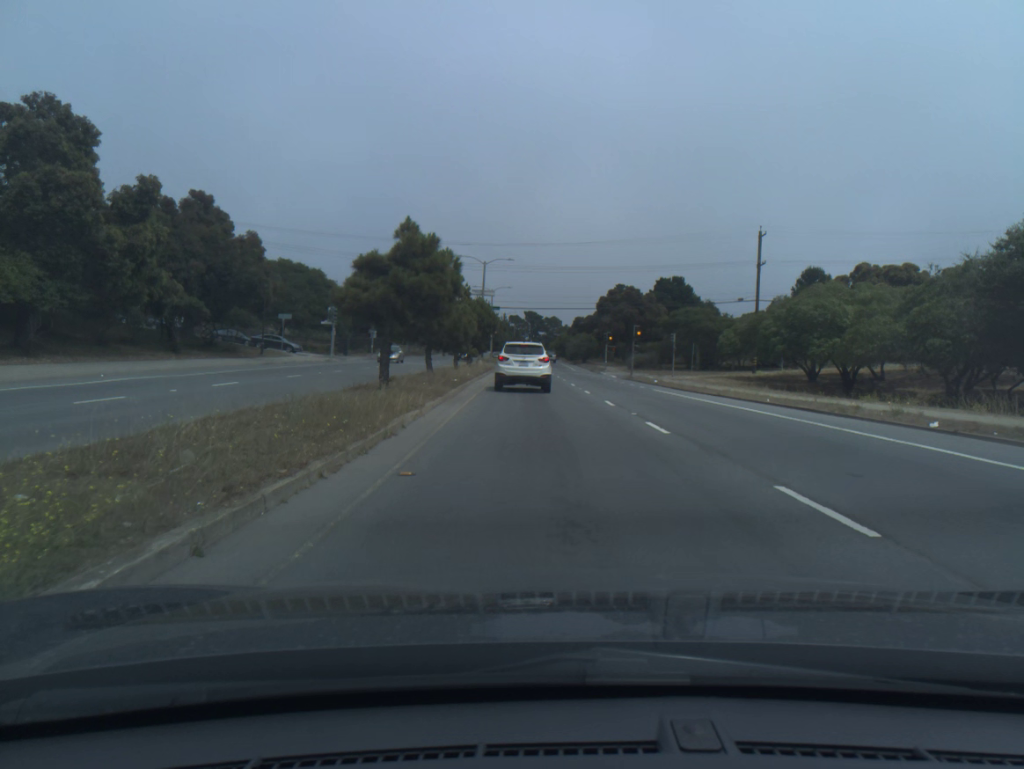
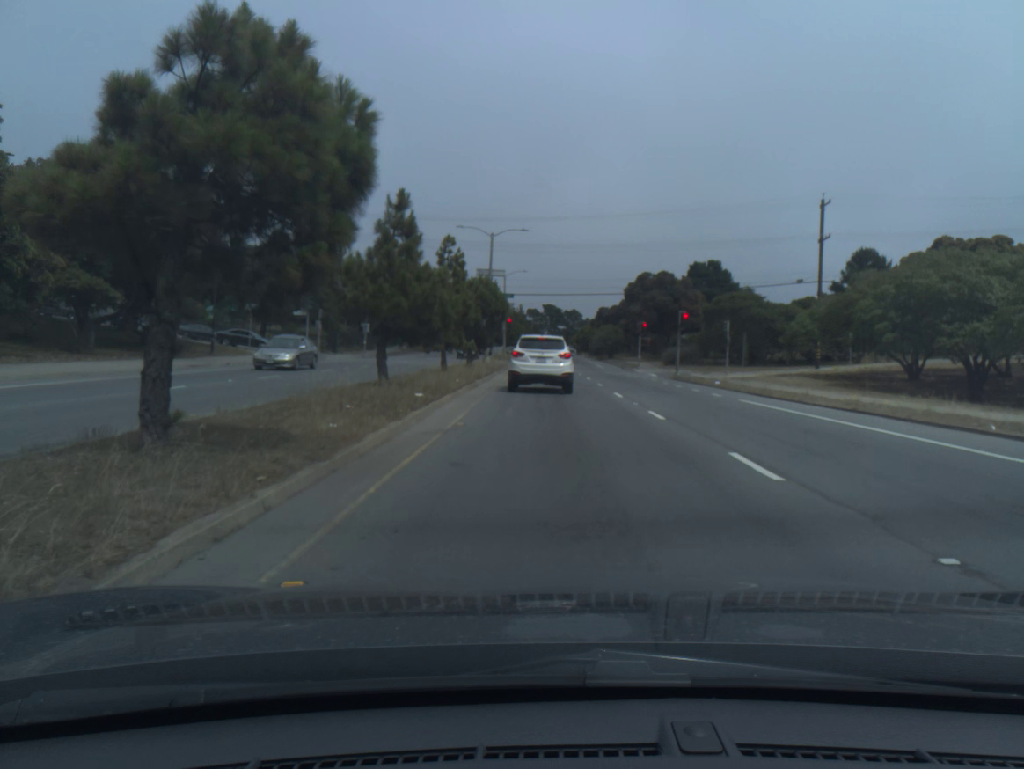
(-0.2, +12.4) m; -1°
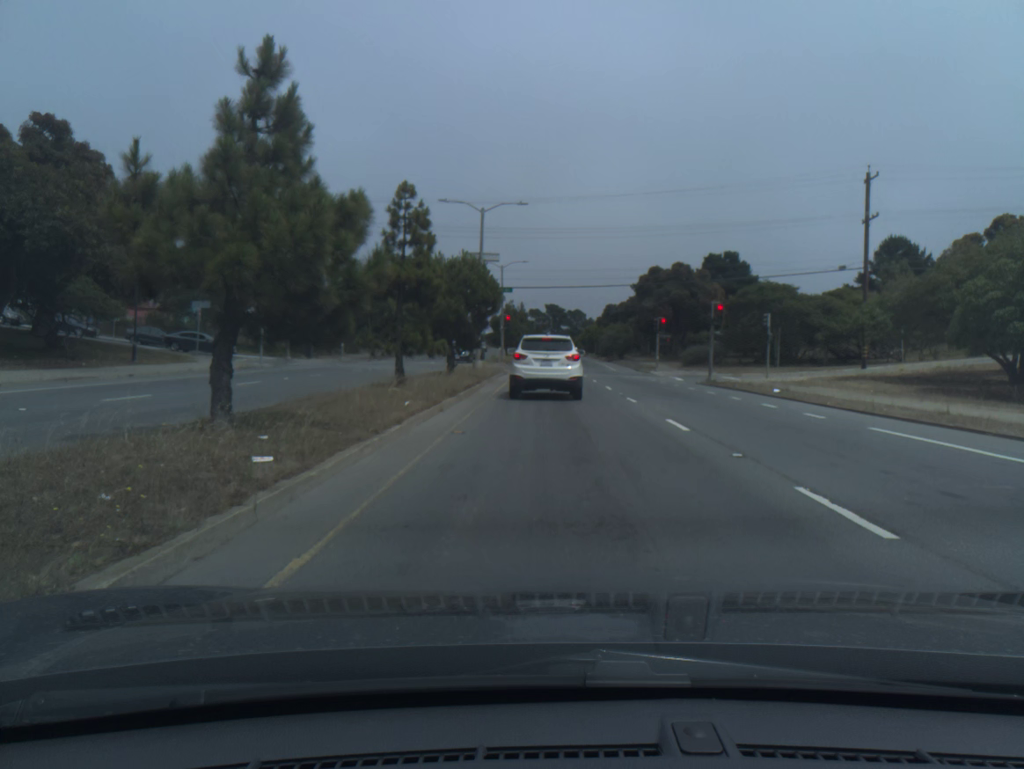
(0.0, +9.5) m; 0°
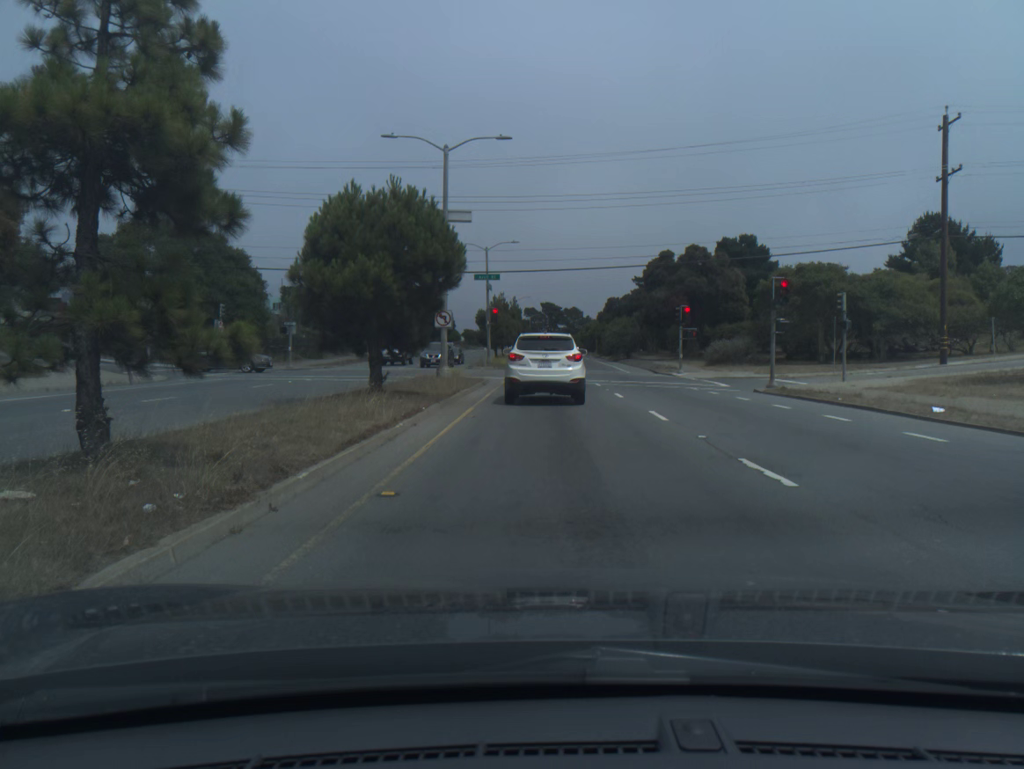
(0.0, +13.0) m; 0°
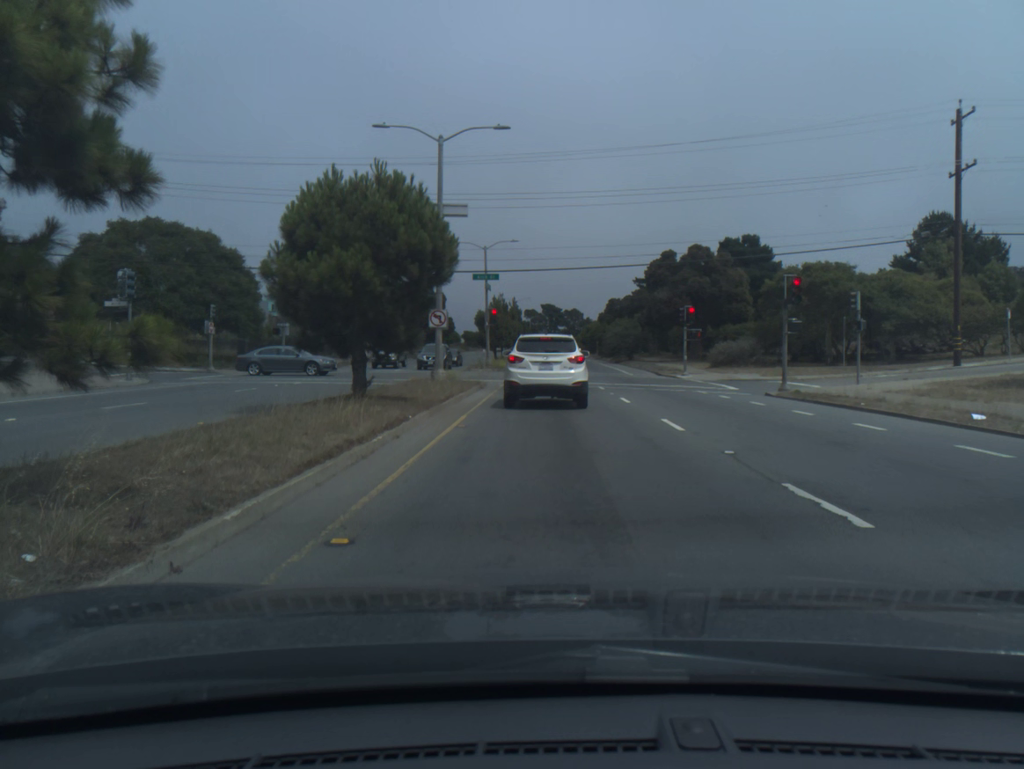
(0.0, +1.6) m; -1°
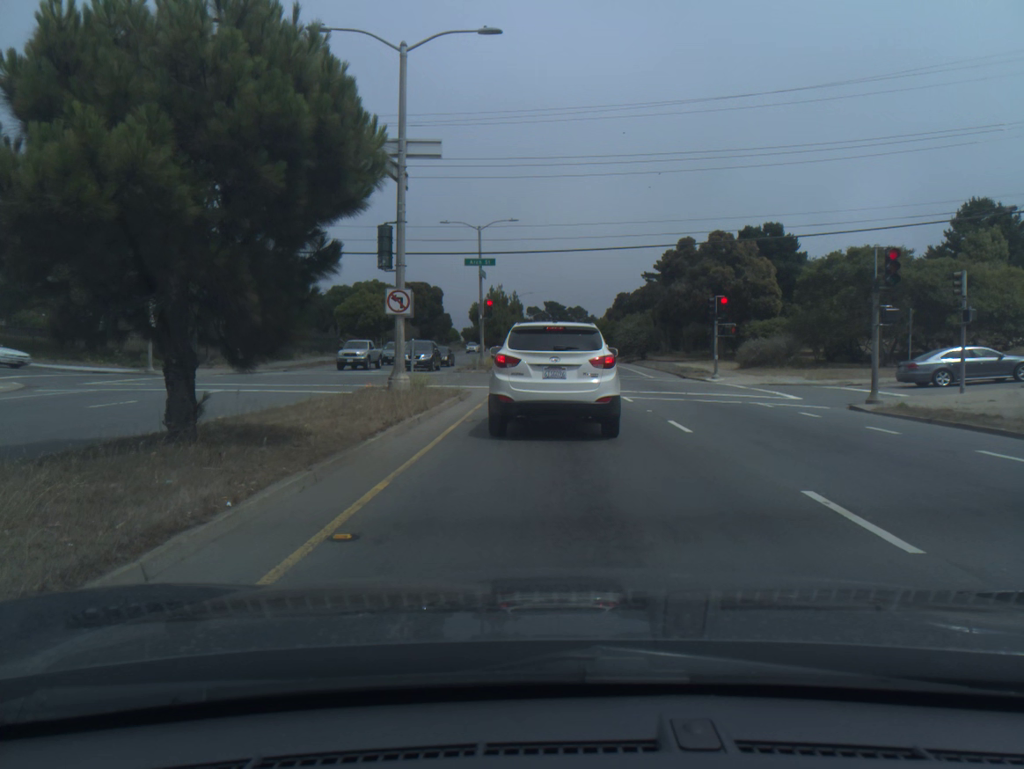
(0.0, +7.7) m; 0°
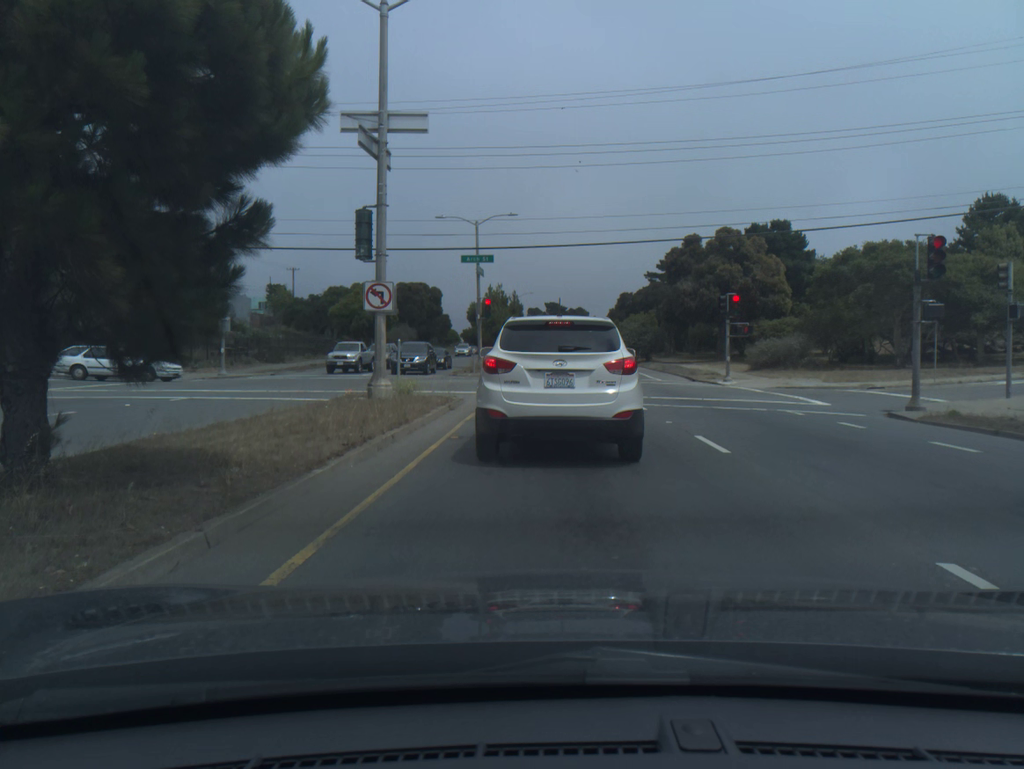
(0.0, +2.3) m; +1°
